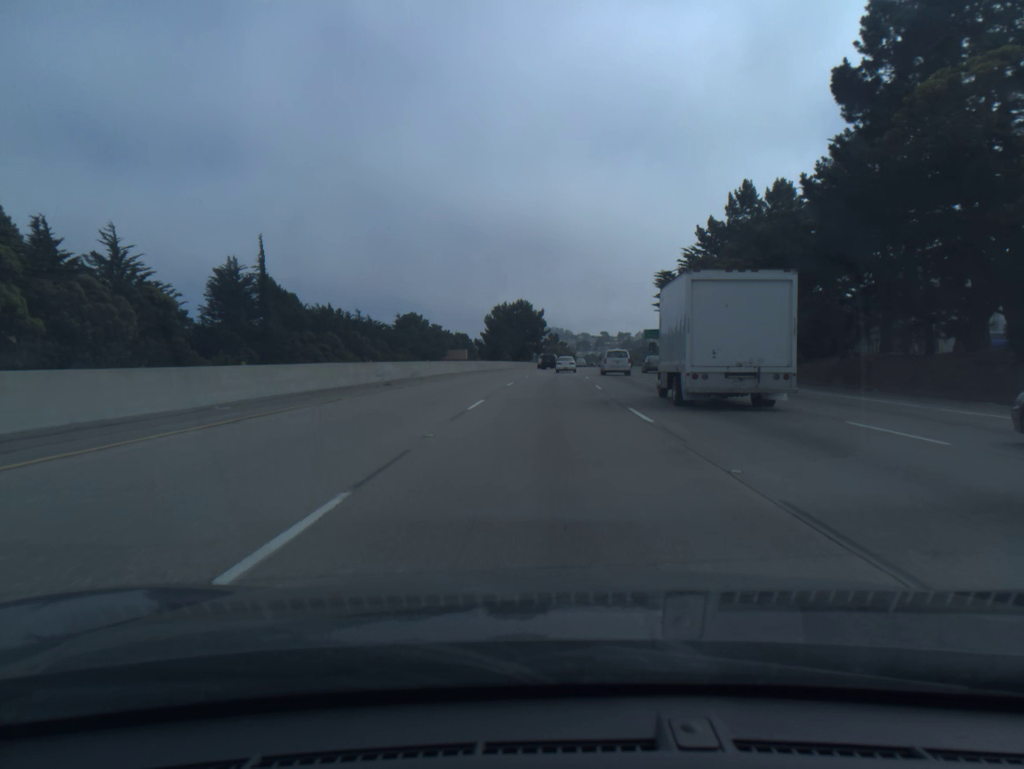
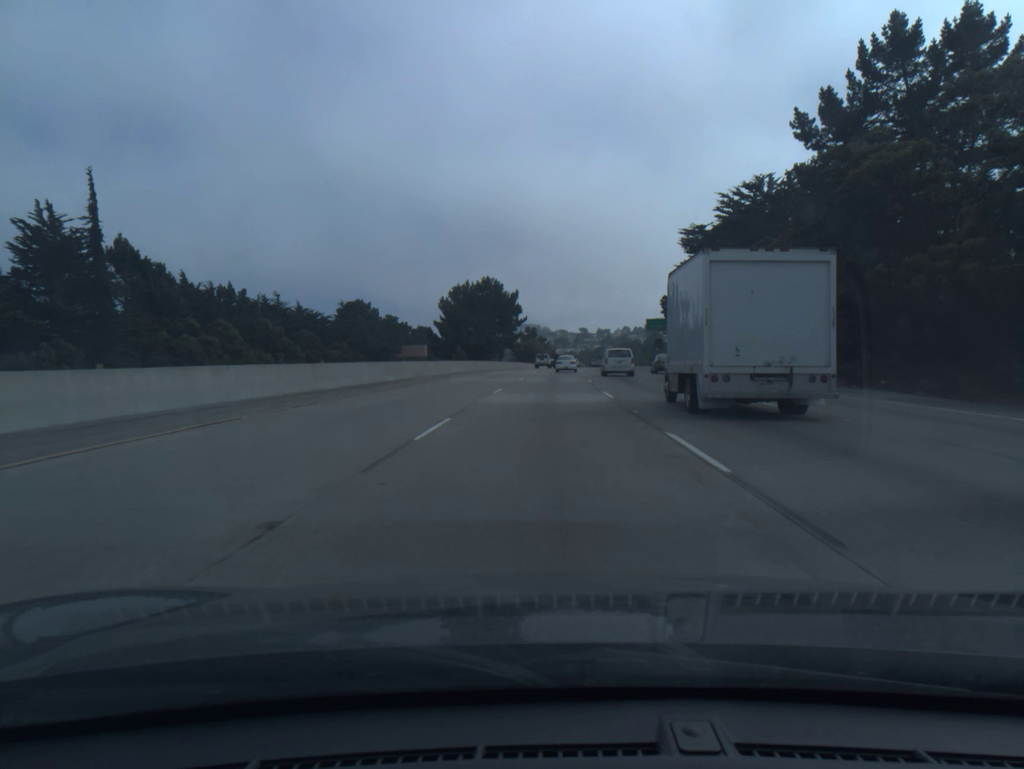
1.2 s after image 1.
(+0.5, +35.8) m; +2°
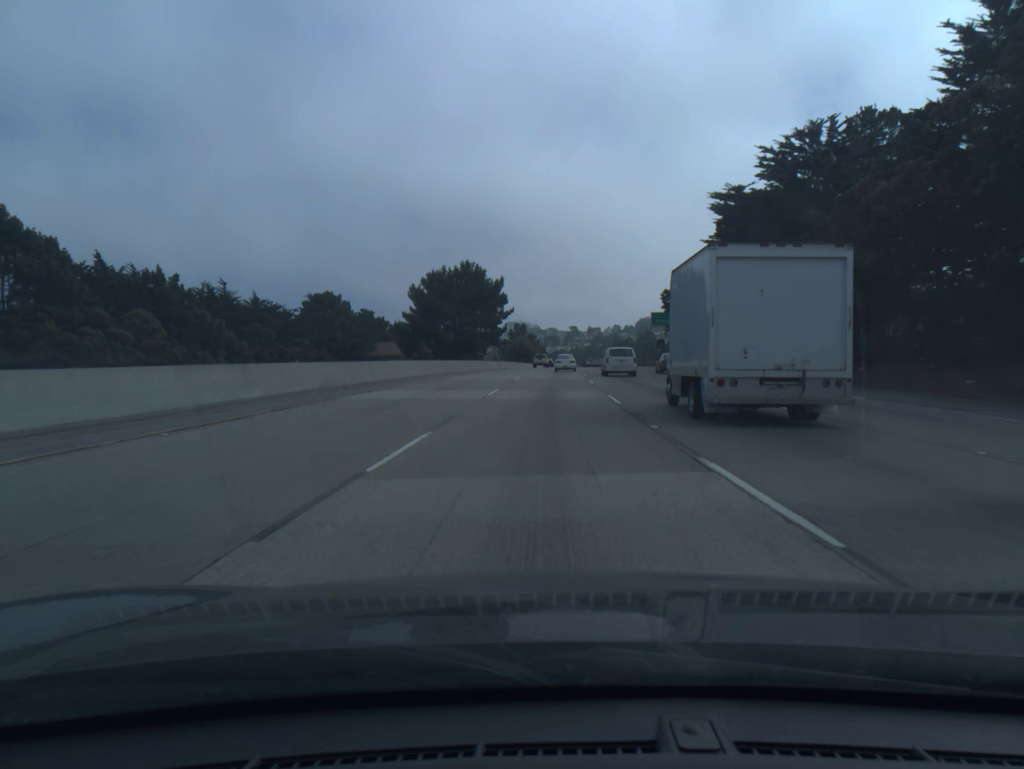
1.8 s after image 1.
(+0.1, +17.6) m; +1°
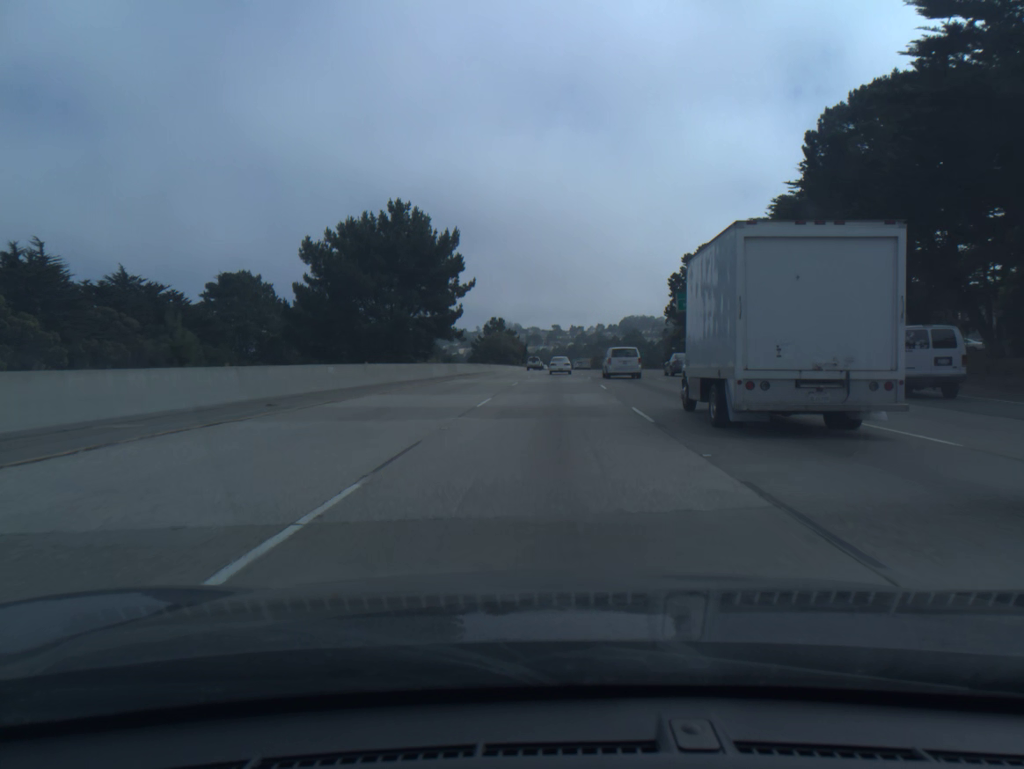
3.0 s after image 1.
(+0.4, +34.8) m; +1°
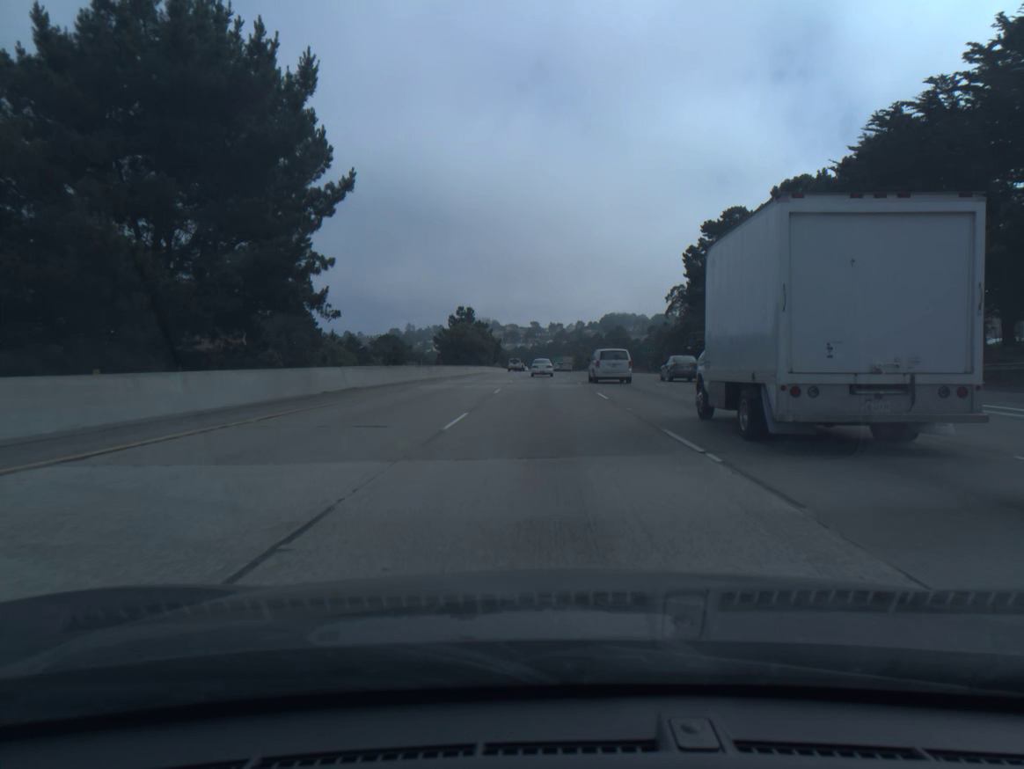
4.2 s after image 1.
(+0.5, +34.5) m; +2°
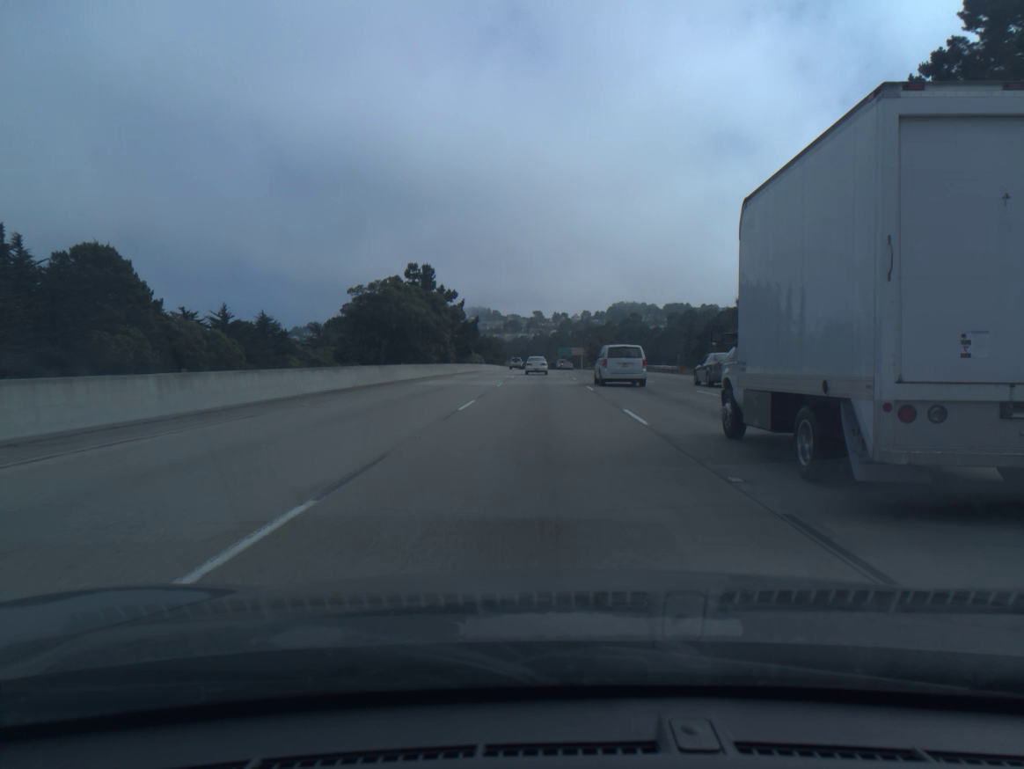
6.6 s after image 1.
(+0.3, +68.8) m; 0°
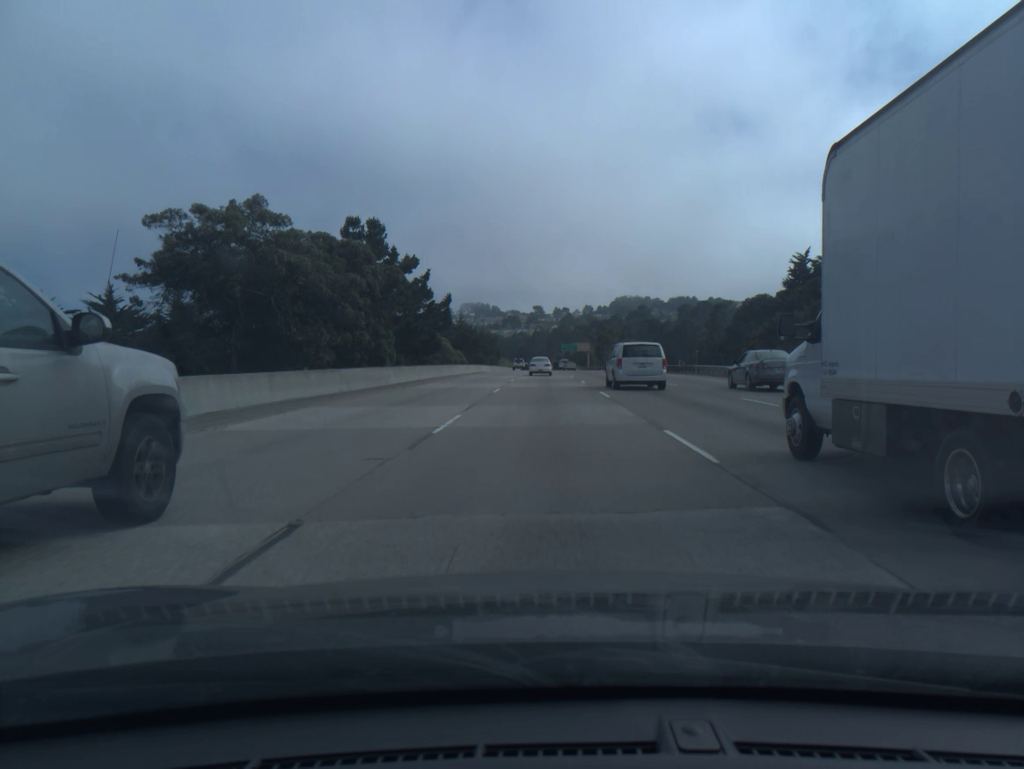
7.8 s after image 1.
(0.0, +34.5) m; 0°
